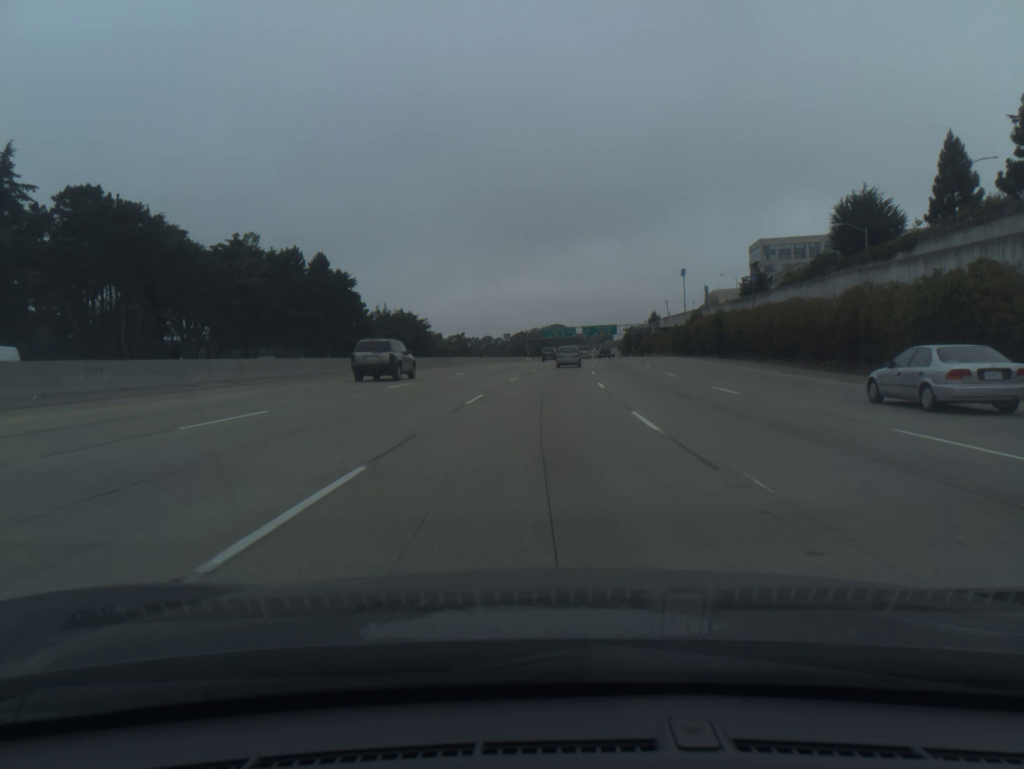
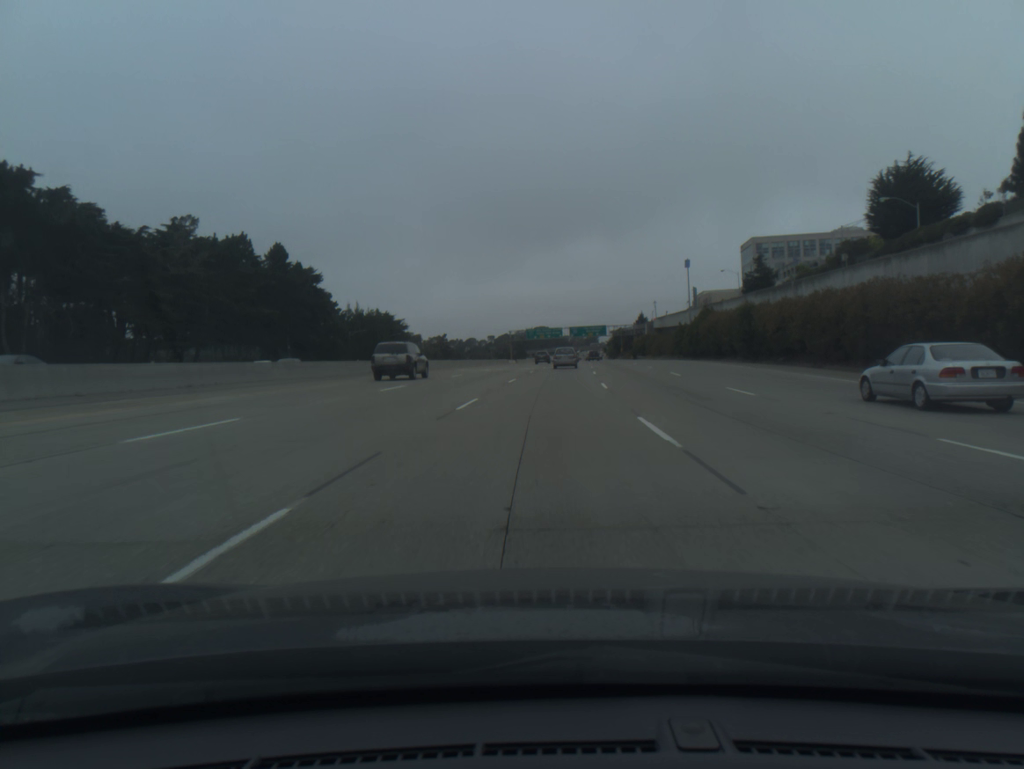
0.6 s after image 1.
(+0.2, +16.2) m; +1°
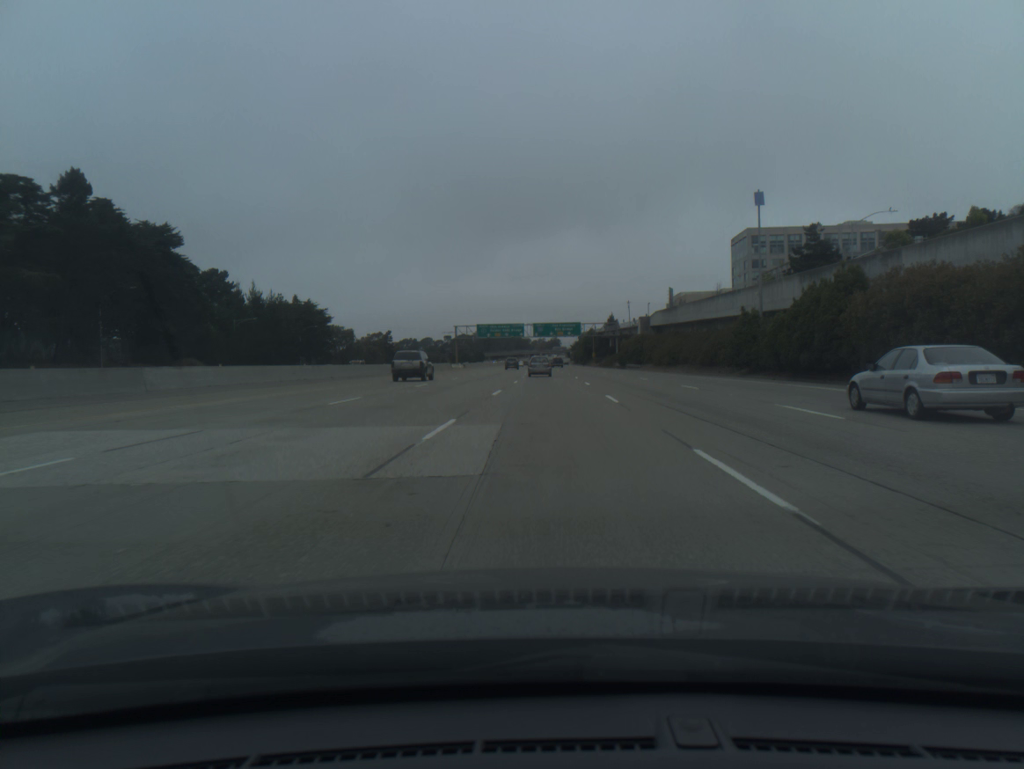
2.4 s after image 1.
(+1.3, +48.4) m; +3°
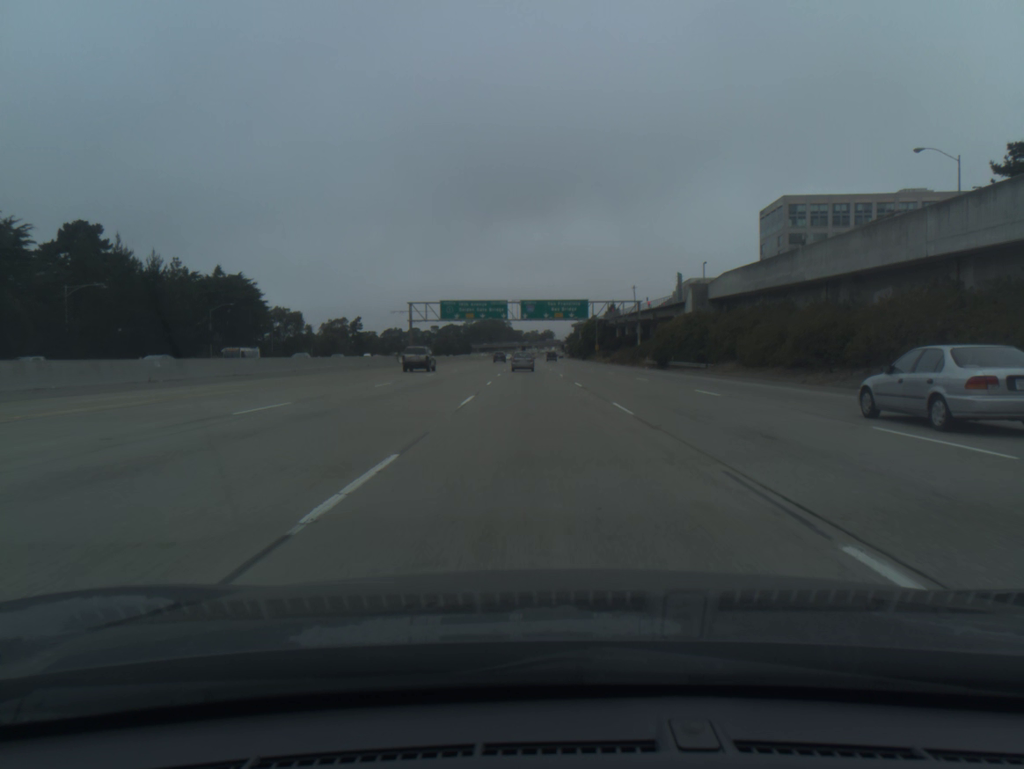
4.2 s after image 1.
(+0.5, +48.5) m; +1°
